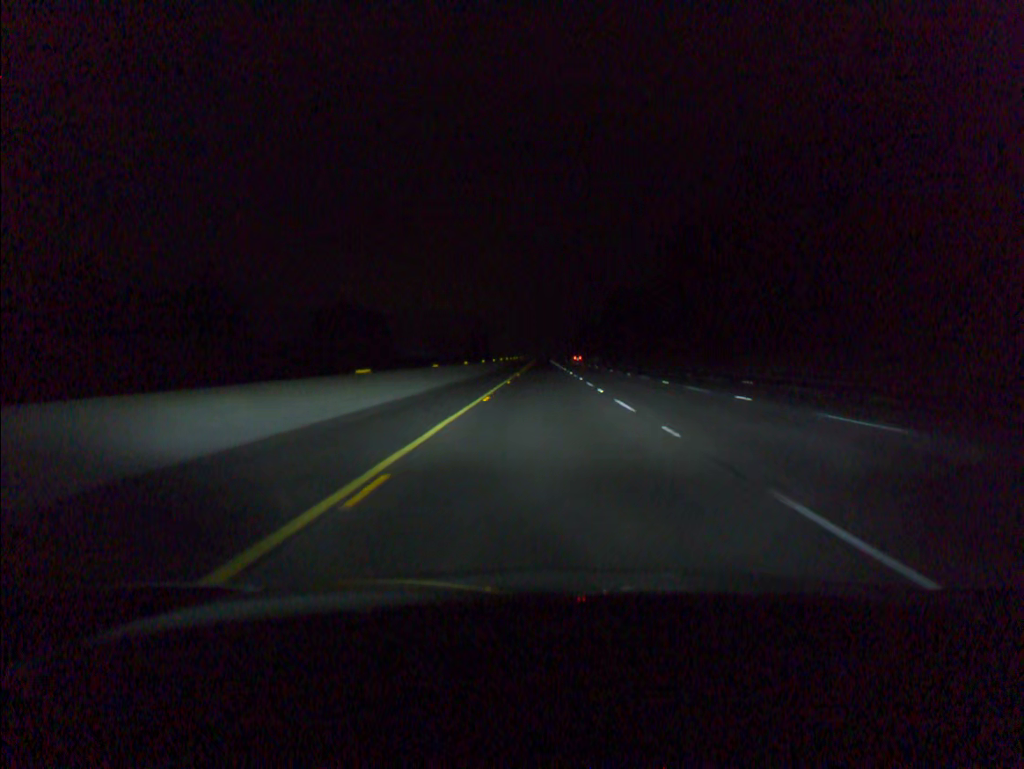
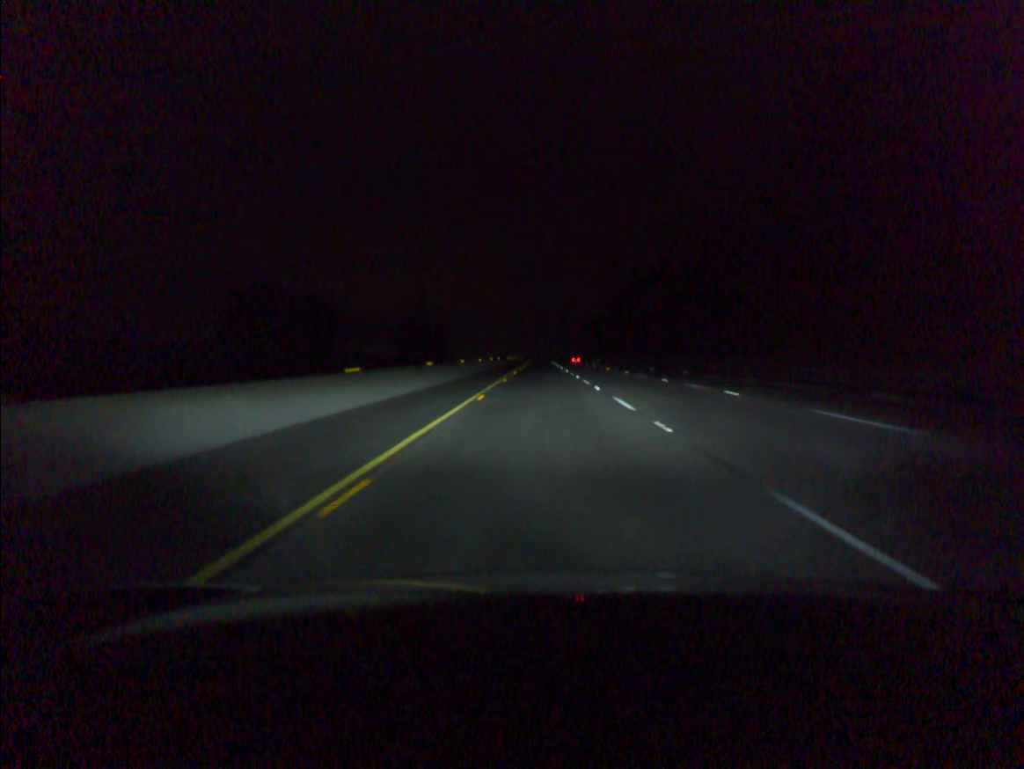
(+0.1, +58.9) m; 0°
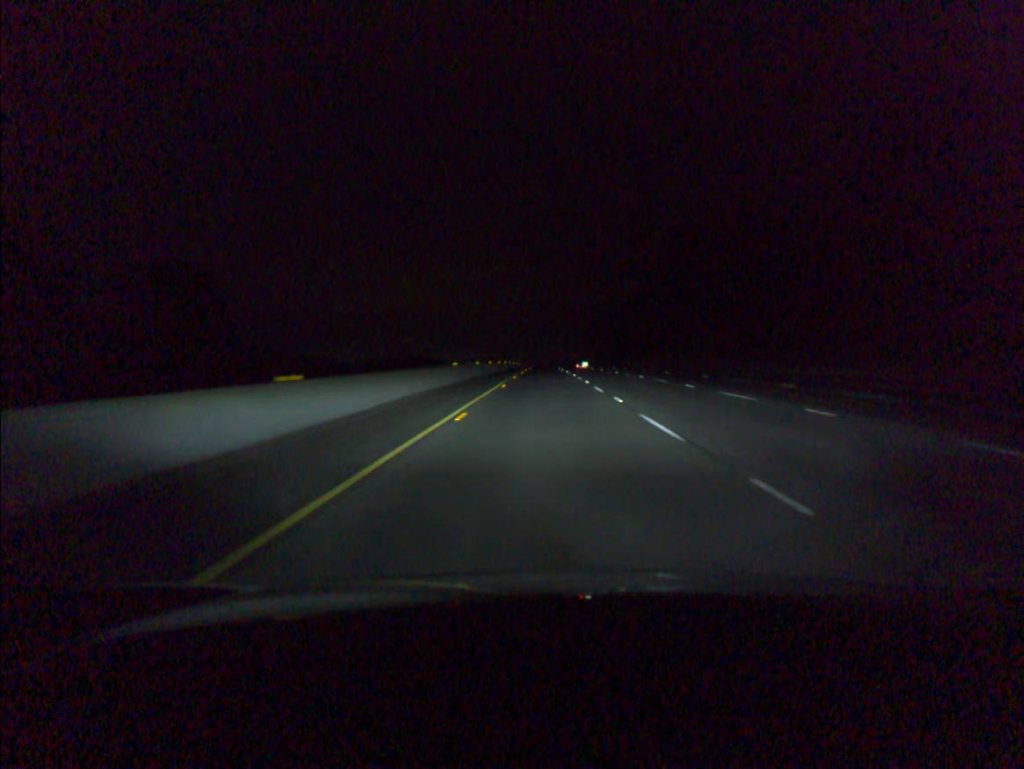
(-0.1, +78.6) m; 0°
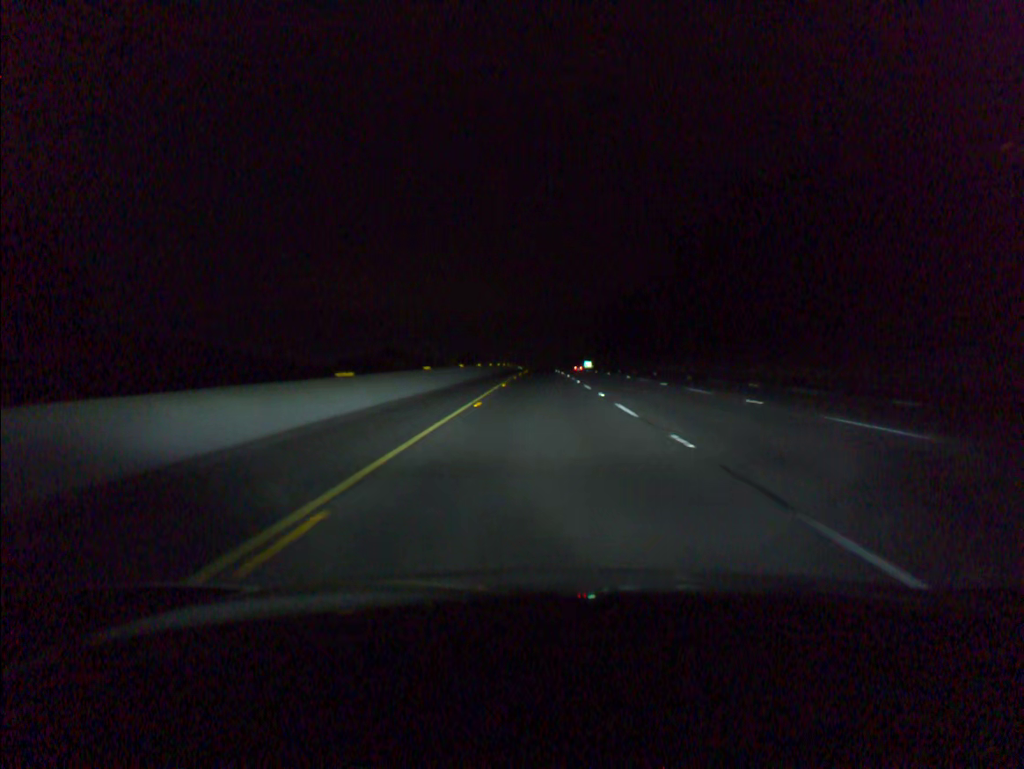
(+0.1, +39.3) m; 0°
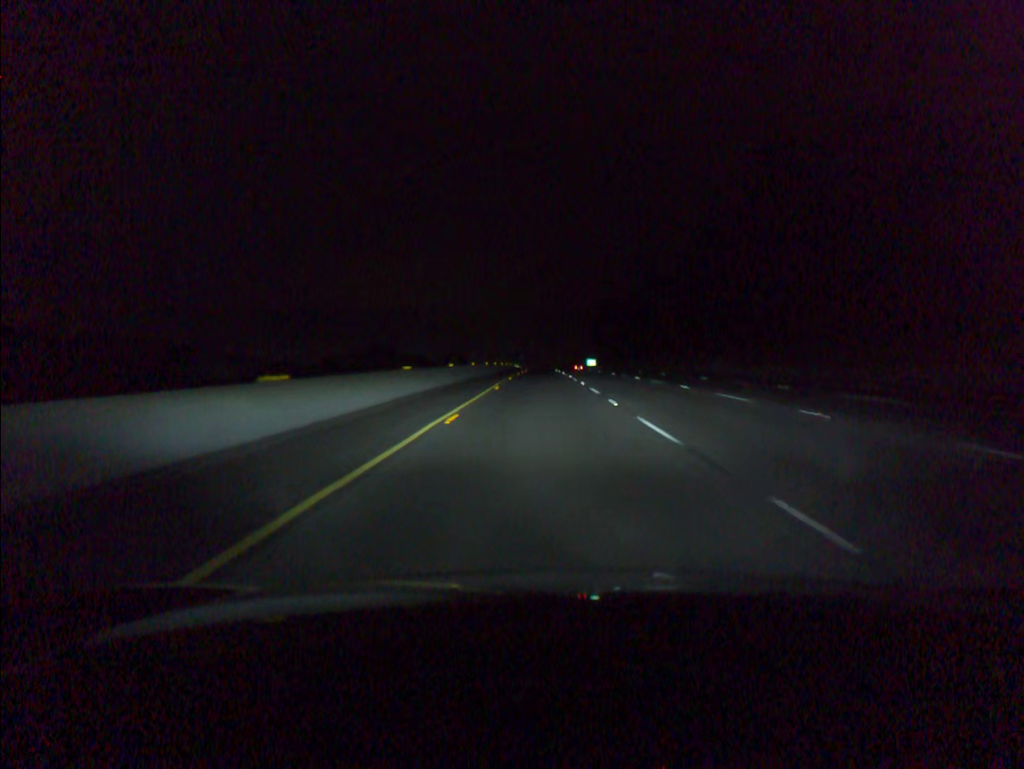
(0.0, +19.6) m; 0°
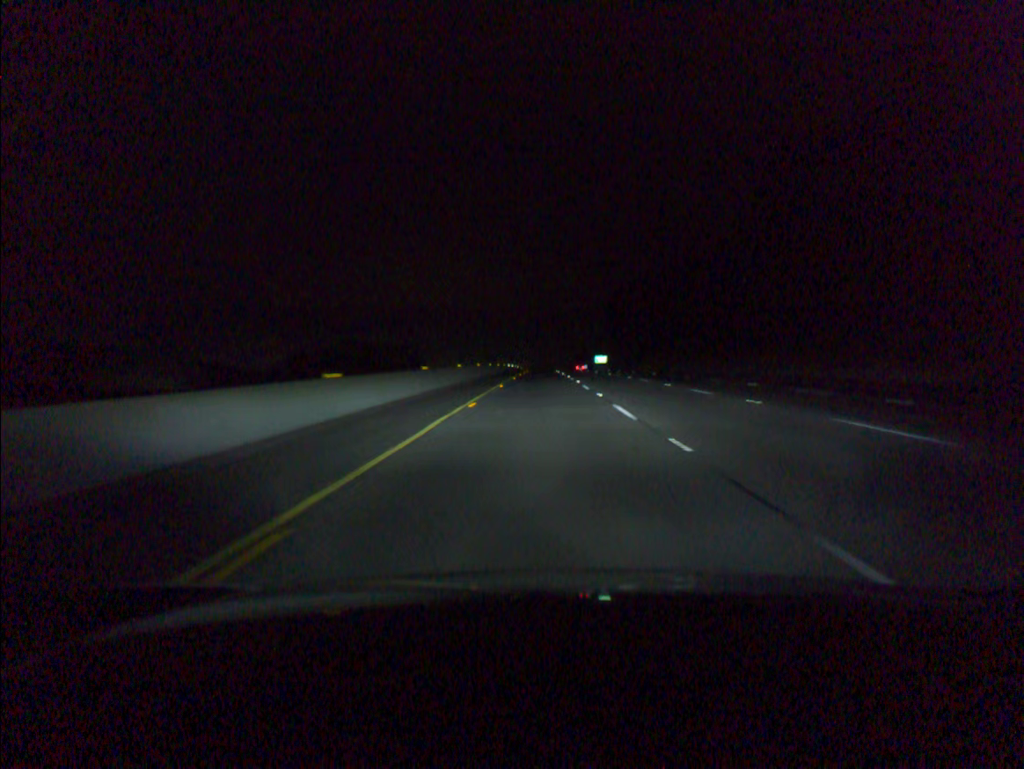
(0.0, +39.4) m; 0°
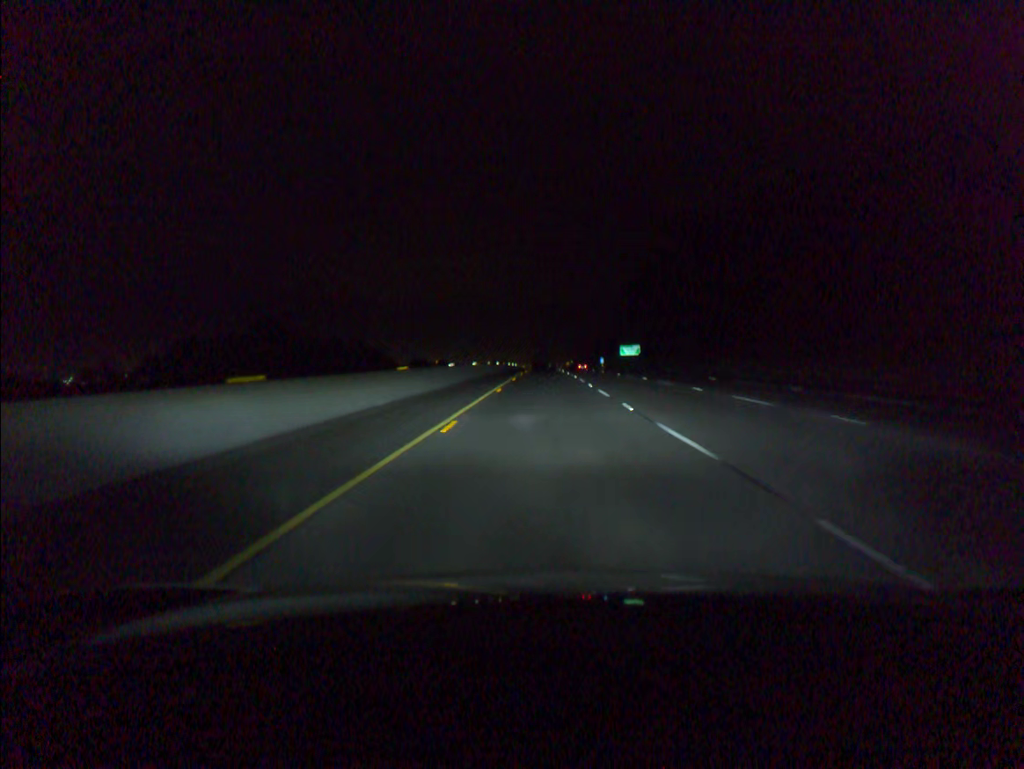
(-0.3, +79.0) m; 0°
